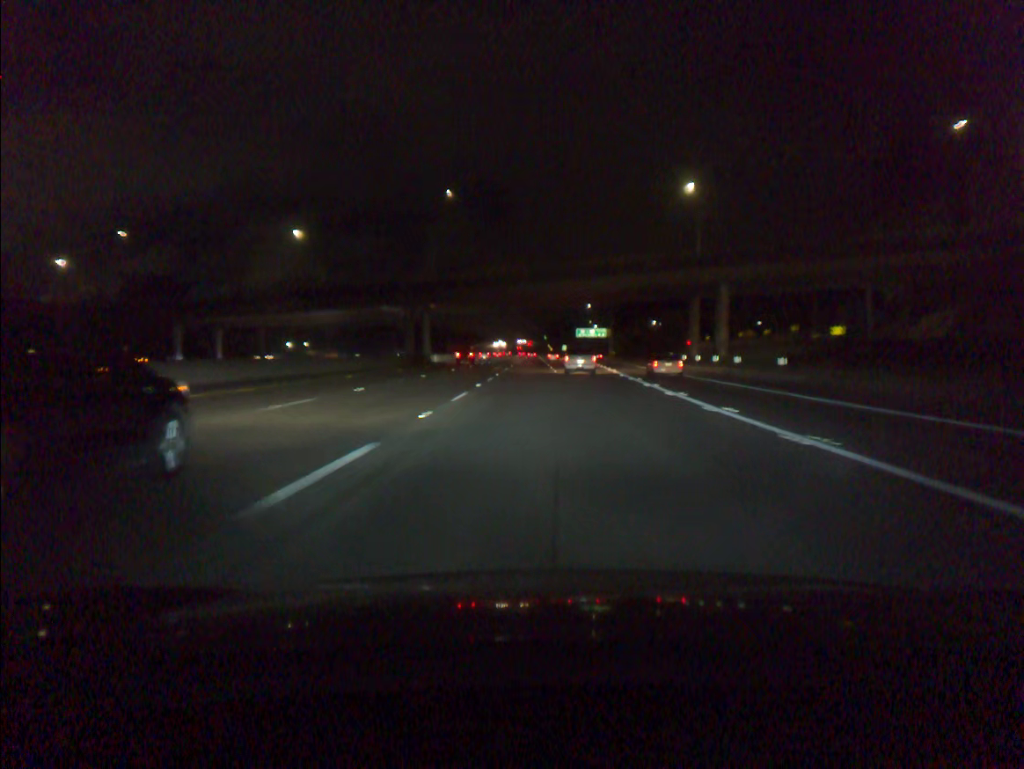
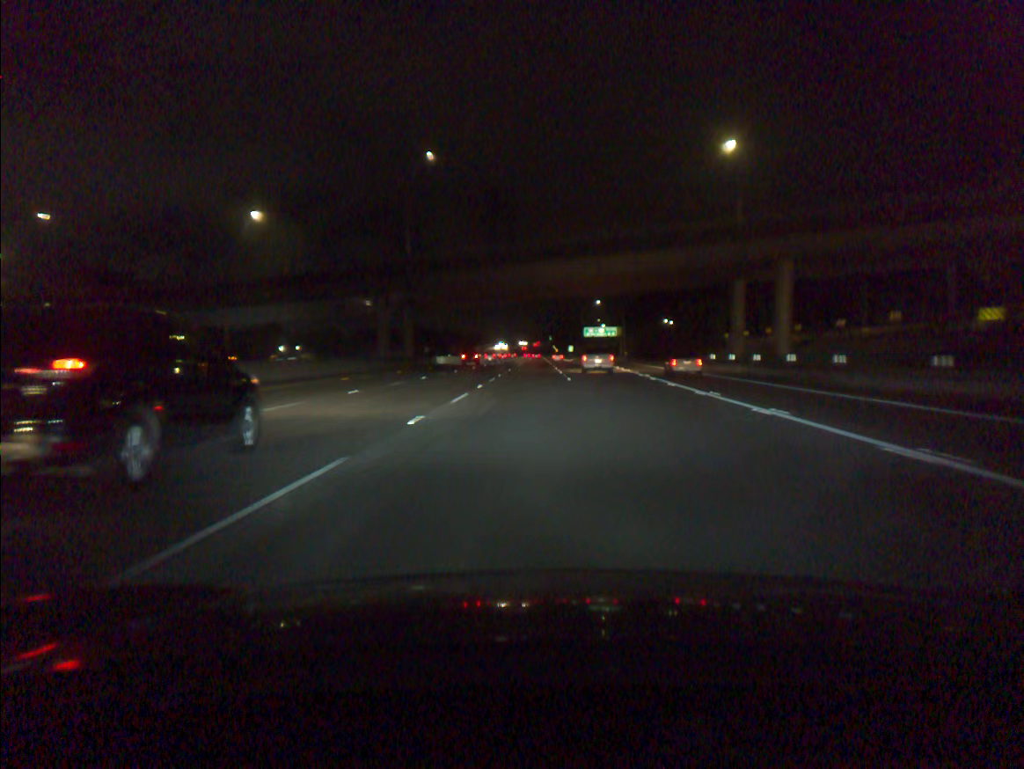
(-0.1, +16.3) m; 0°
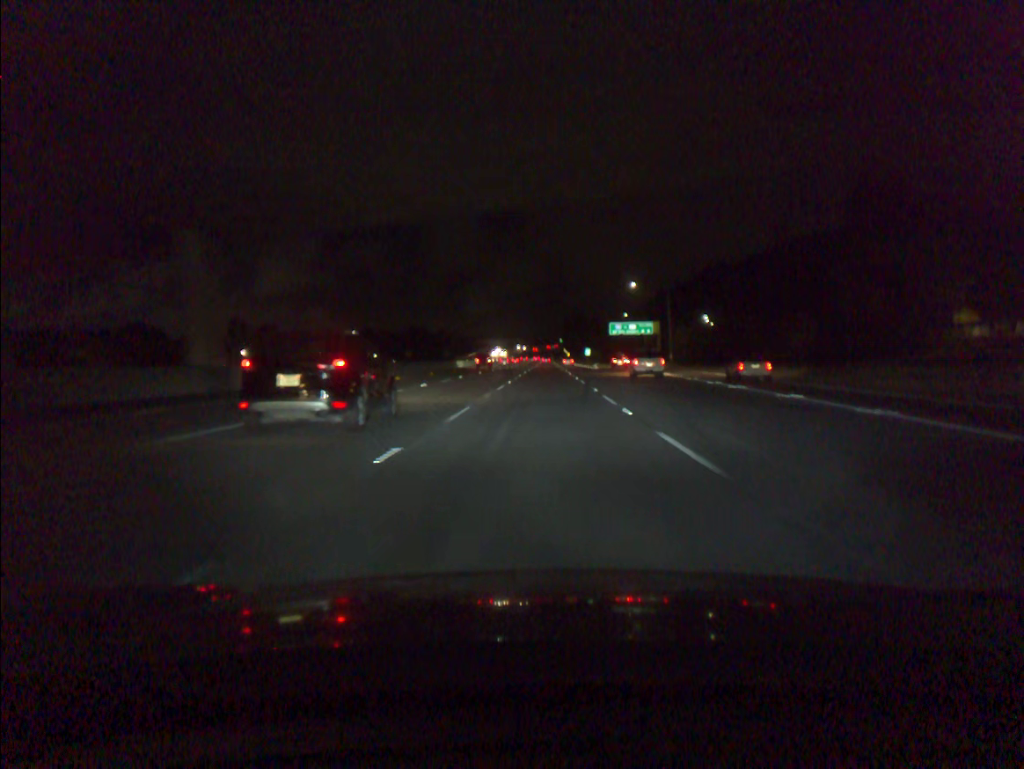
(-0.3, +49.3) m; -1°
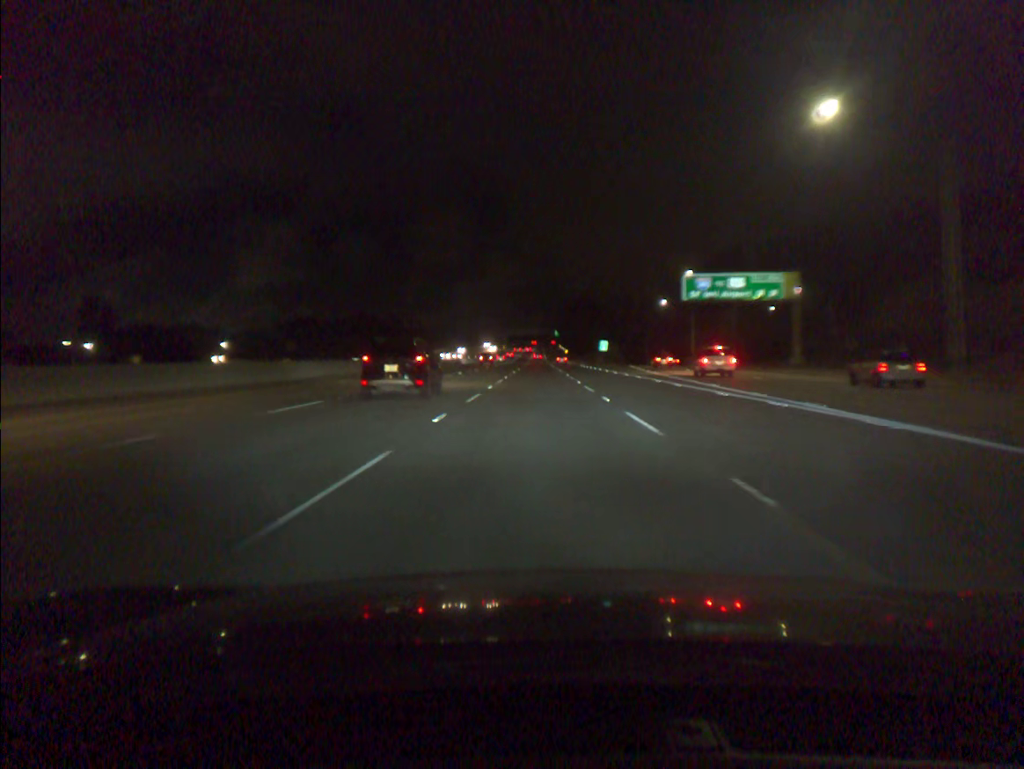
(+0.8, +83.8) m; +1°
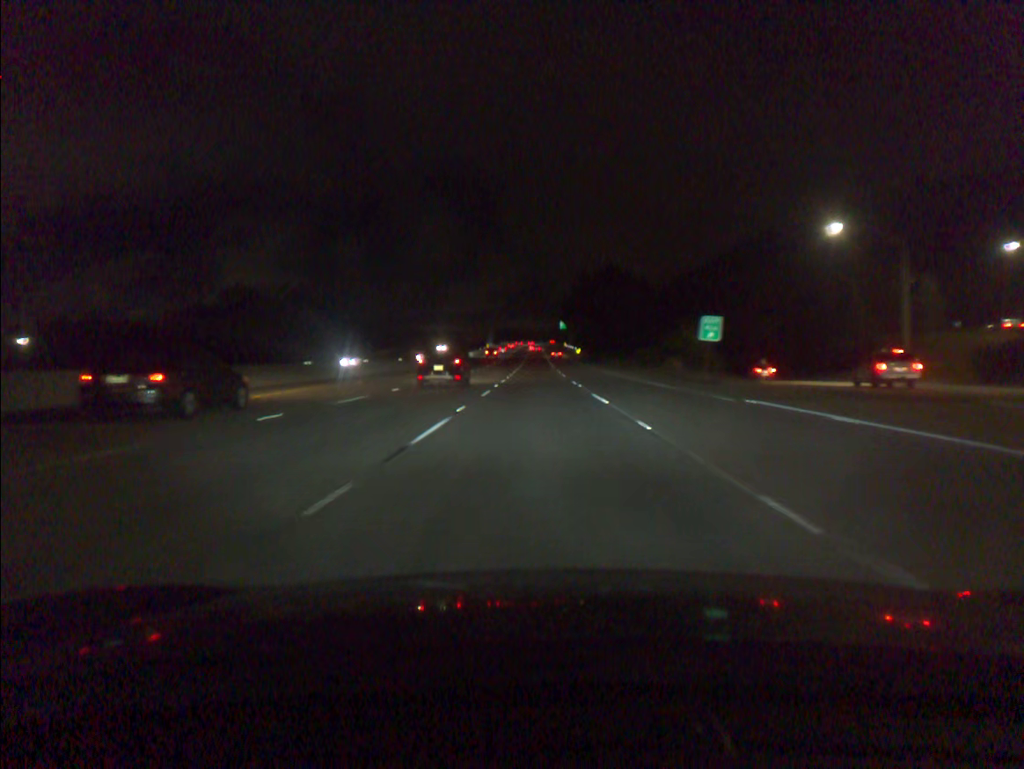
(-0.2, +84.3) m; 0°
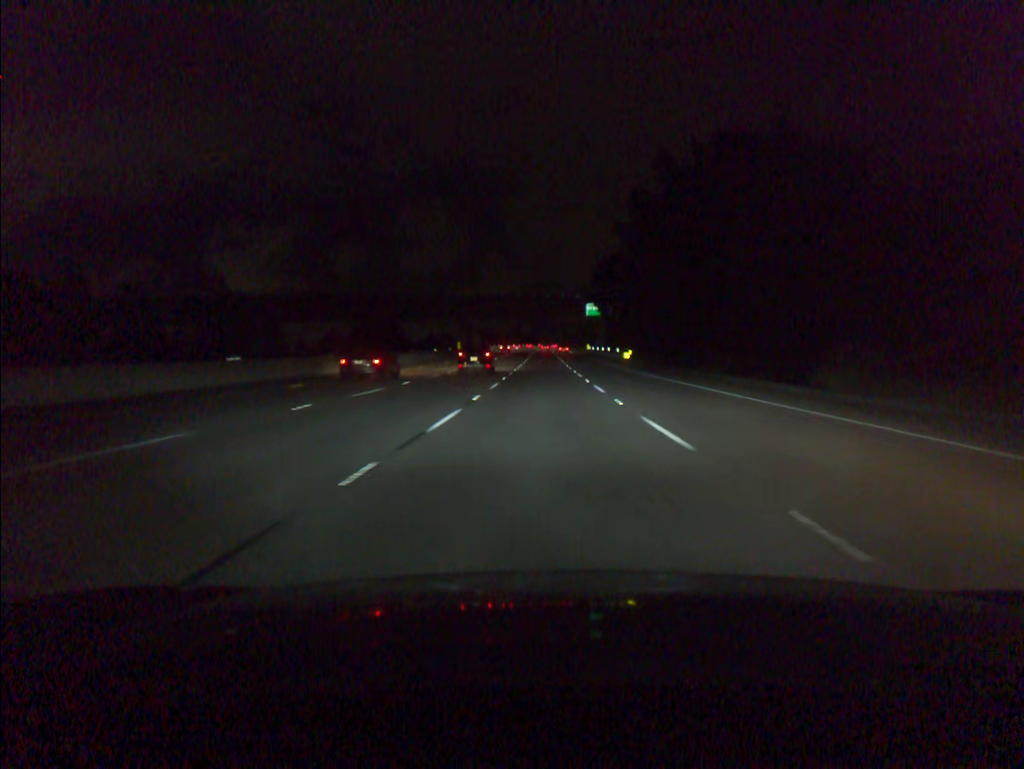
(-0.3, +84.0) m; -1°
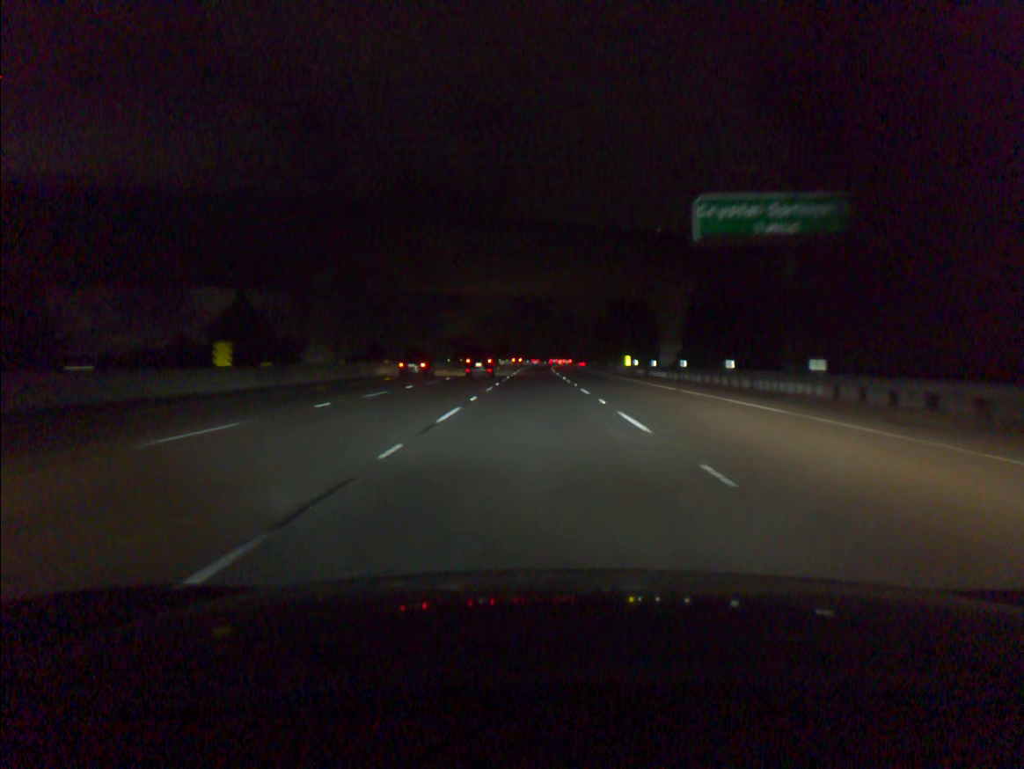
(+0.5, +83.0) m; +1°
